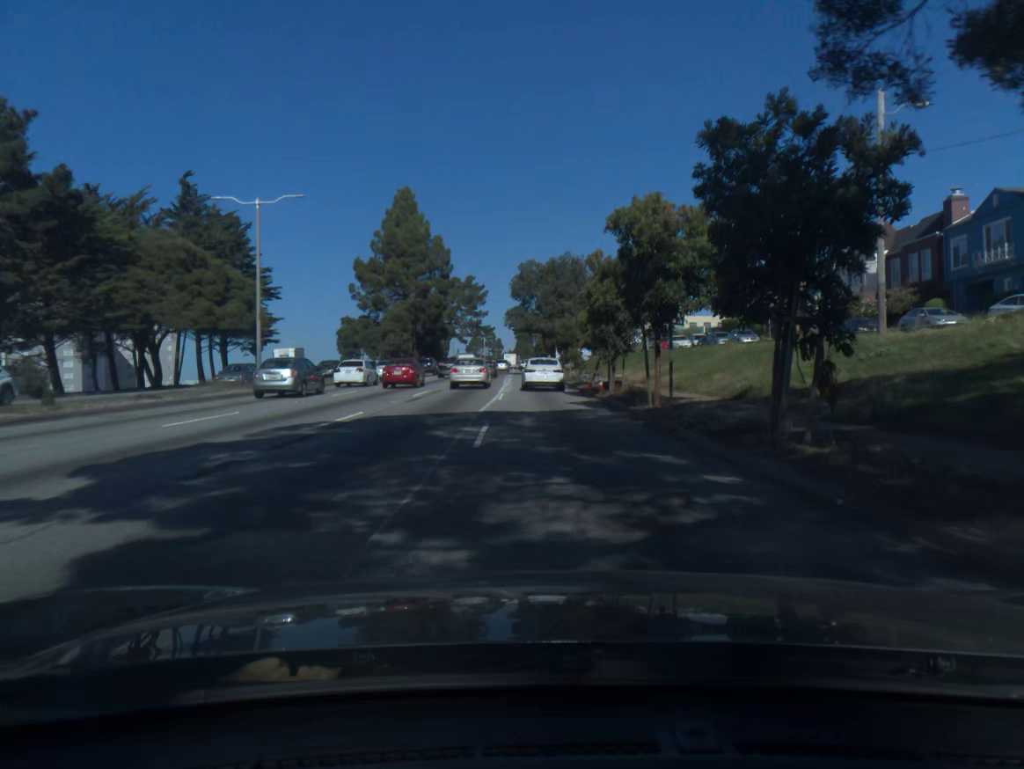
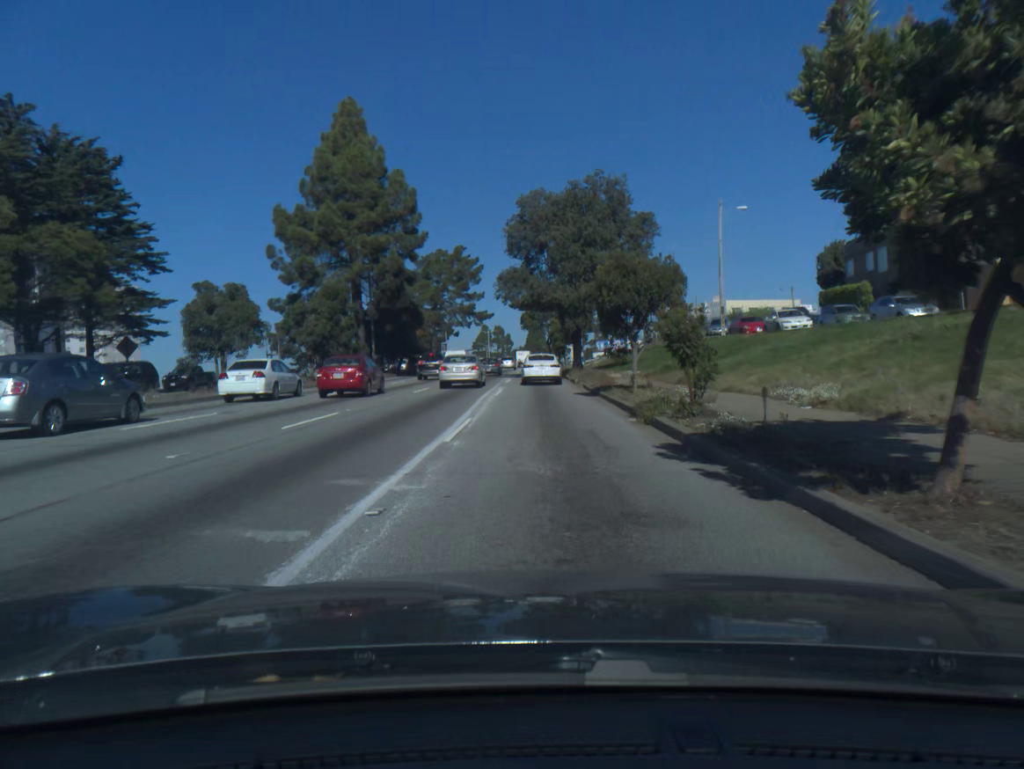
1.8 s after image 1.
(-0.2, +30.0) m; -1°
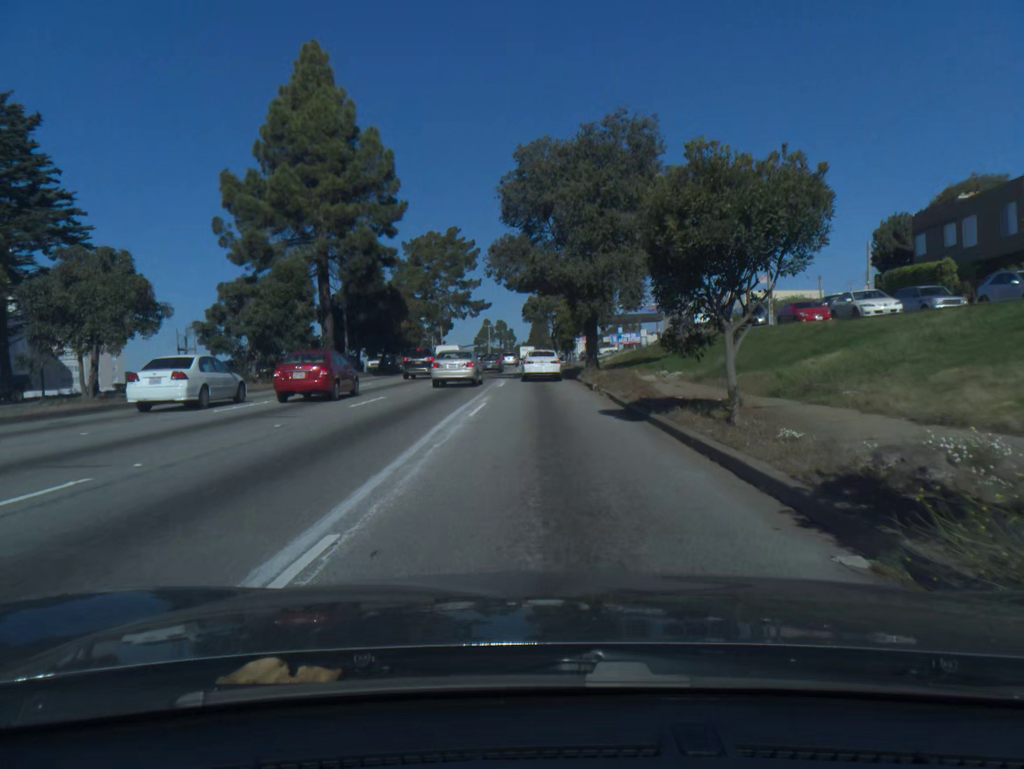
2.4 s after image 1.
(0.0, +10.3) m; 0°
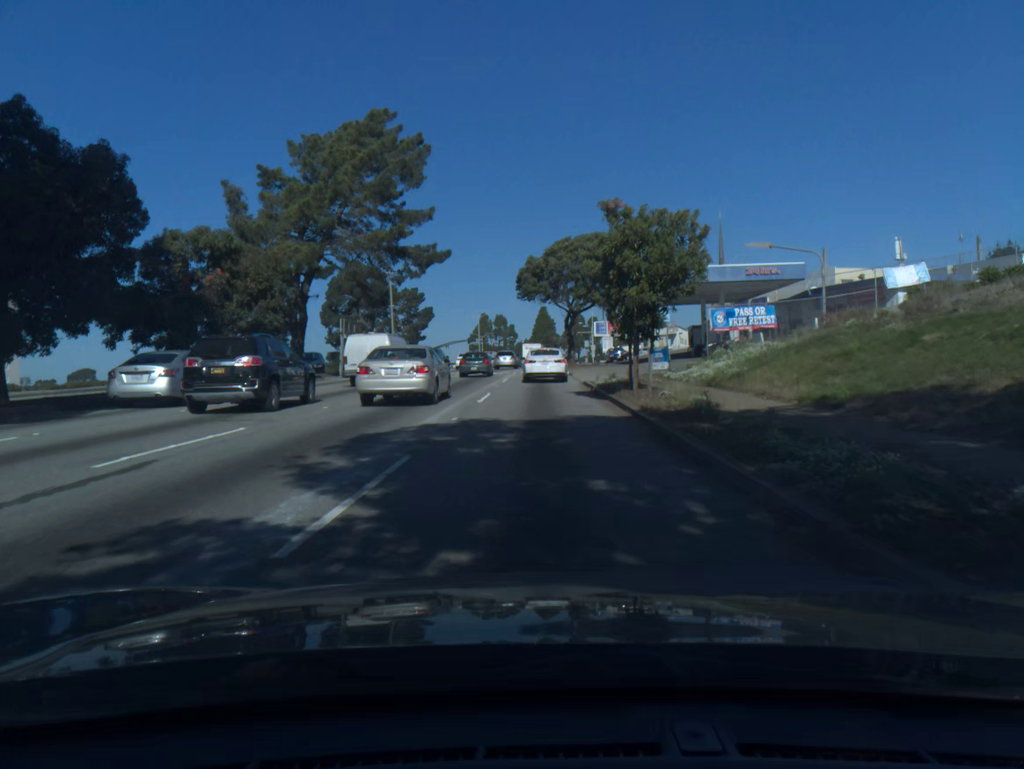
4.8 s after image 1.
(-0.2, +40.3) m; 0°
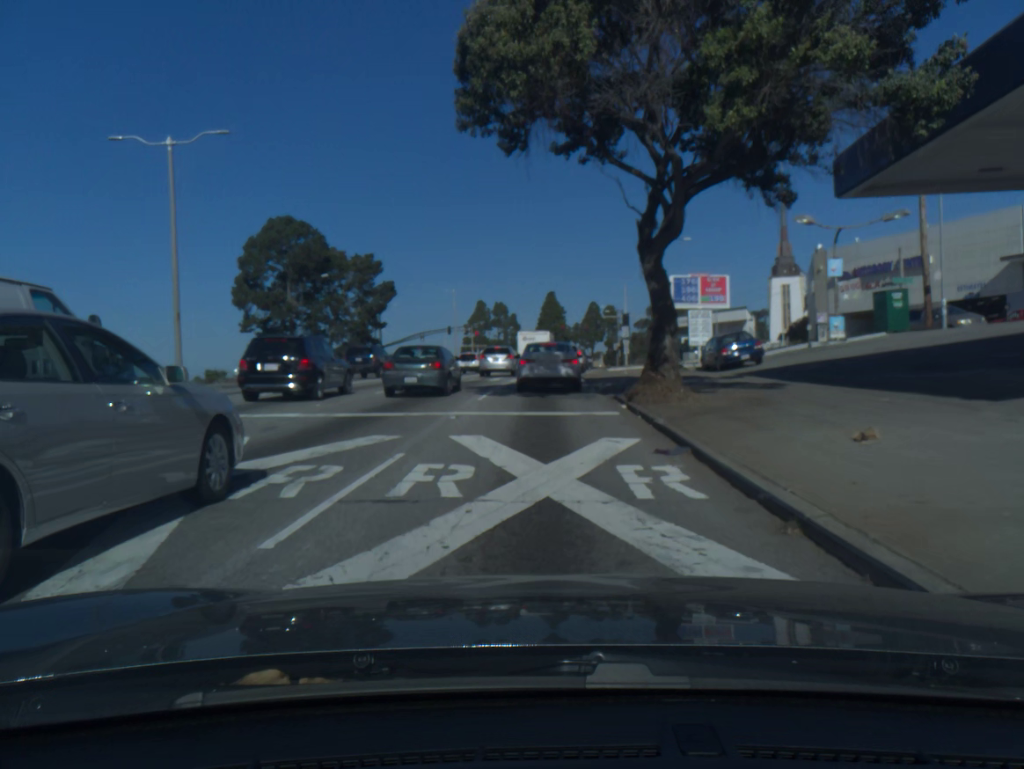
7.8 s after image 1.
(-0.1, +44.8) m; 0°
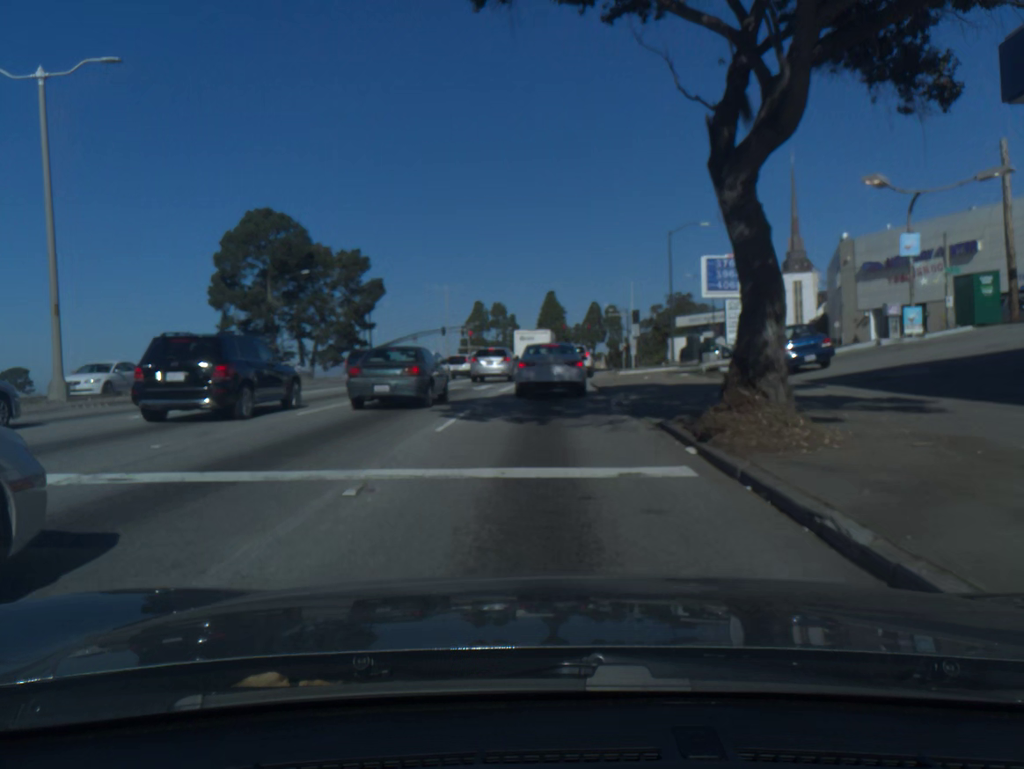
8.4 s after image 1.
(0.0, +7.4) m; 0°
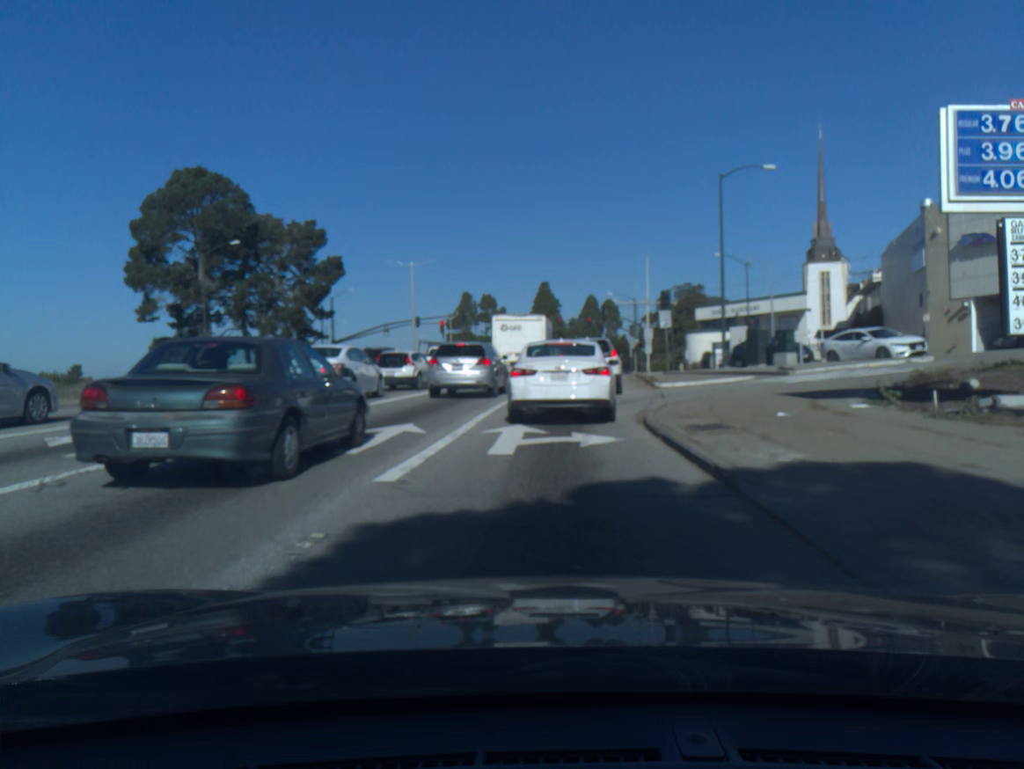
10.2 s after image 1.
(+0.1, +17.9) m; +1°
